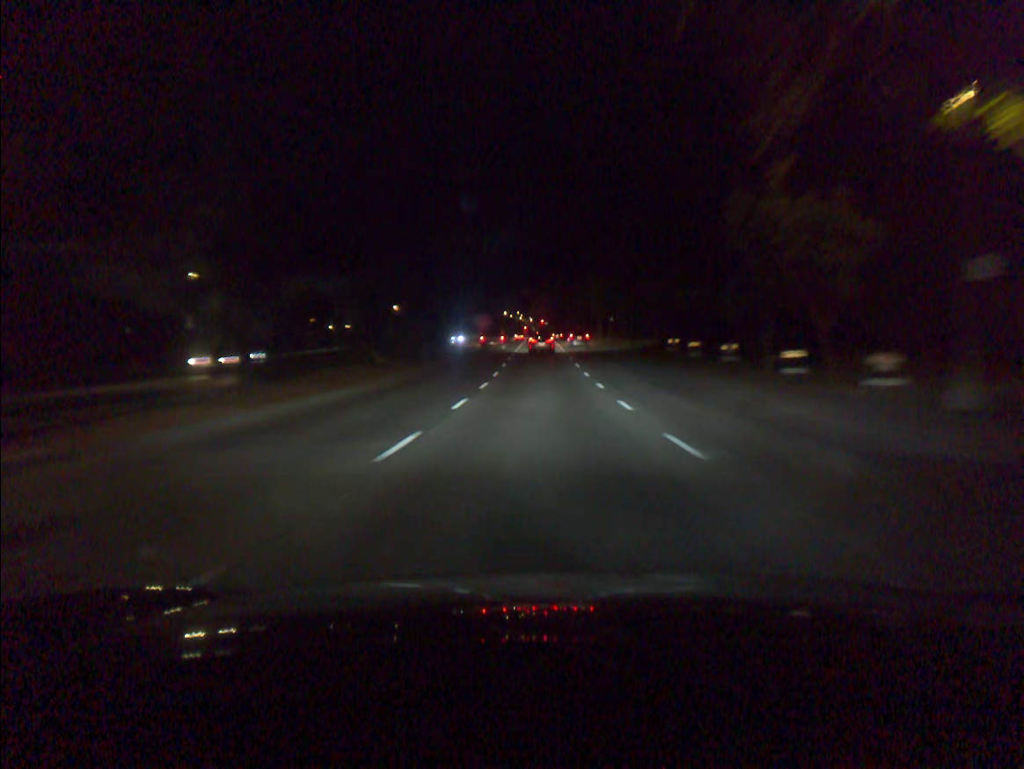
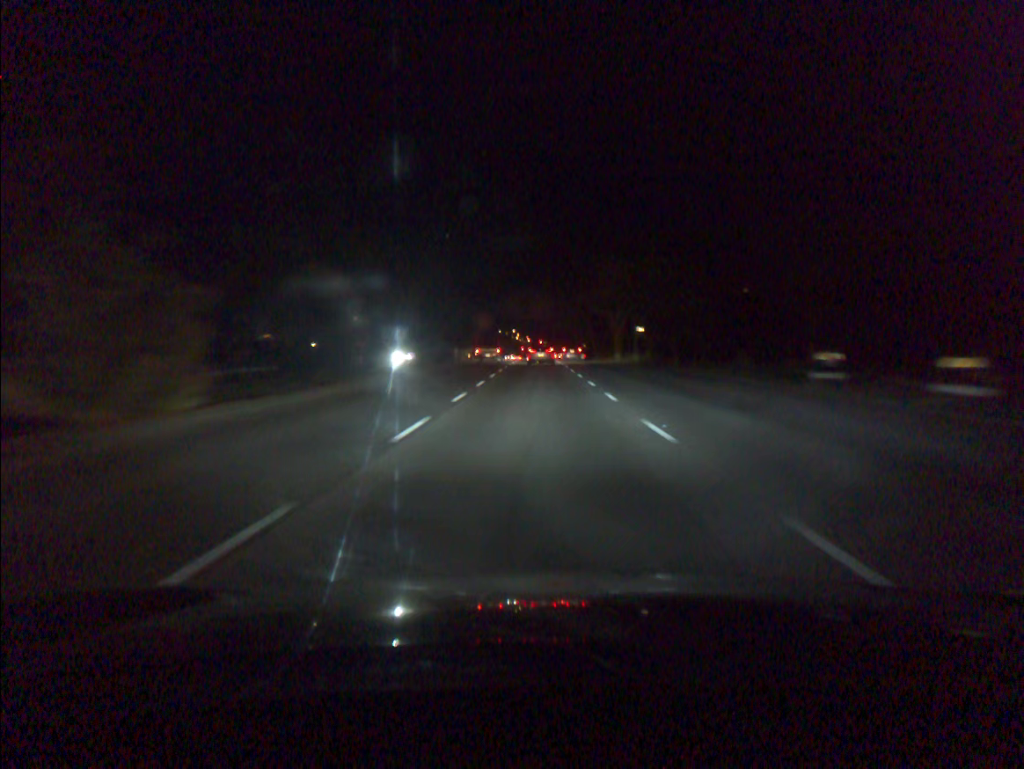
(0.0, +27.3) m; 0°
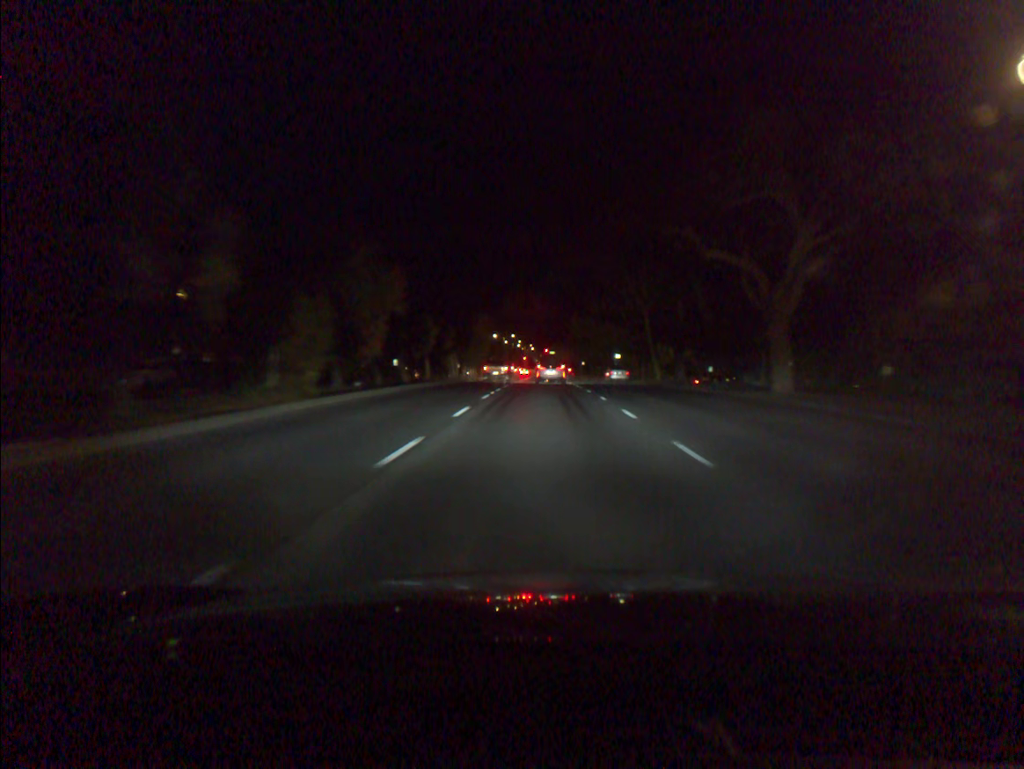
(-0.4, +52.1) m; 0°
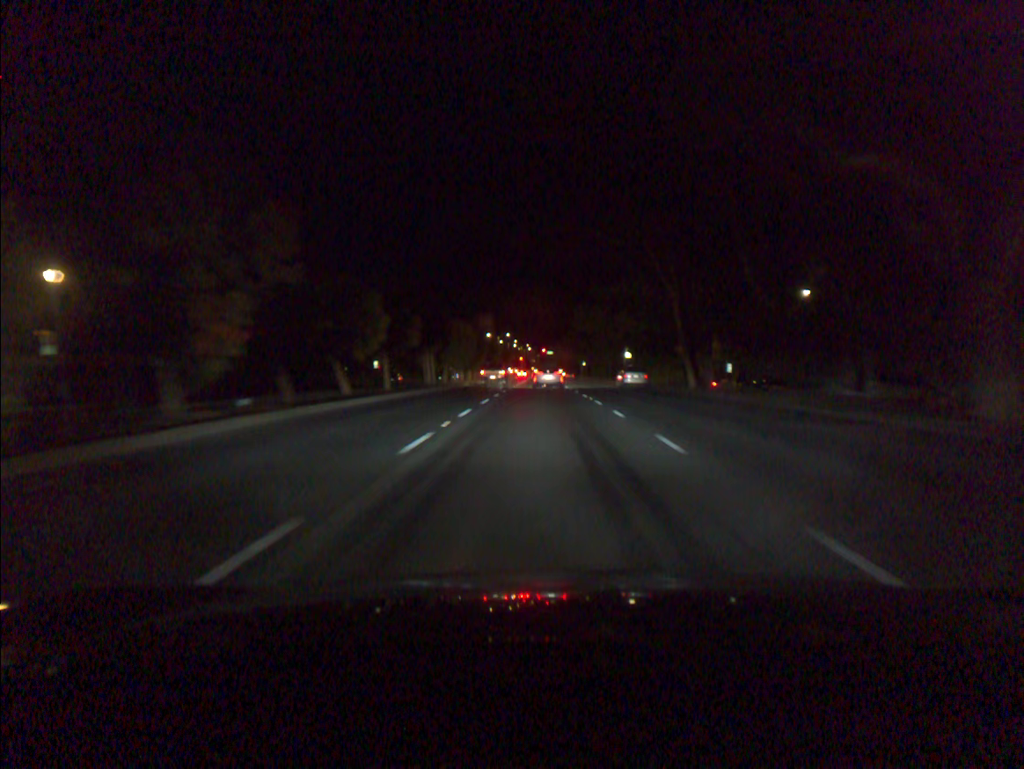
(0.0, +13.1) m; 0°
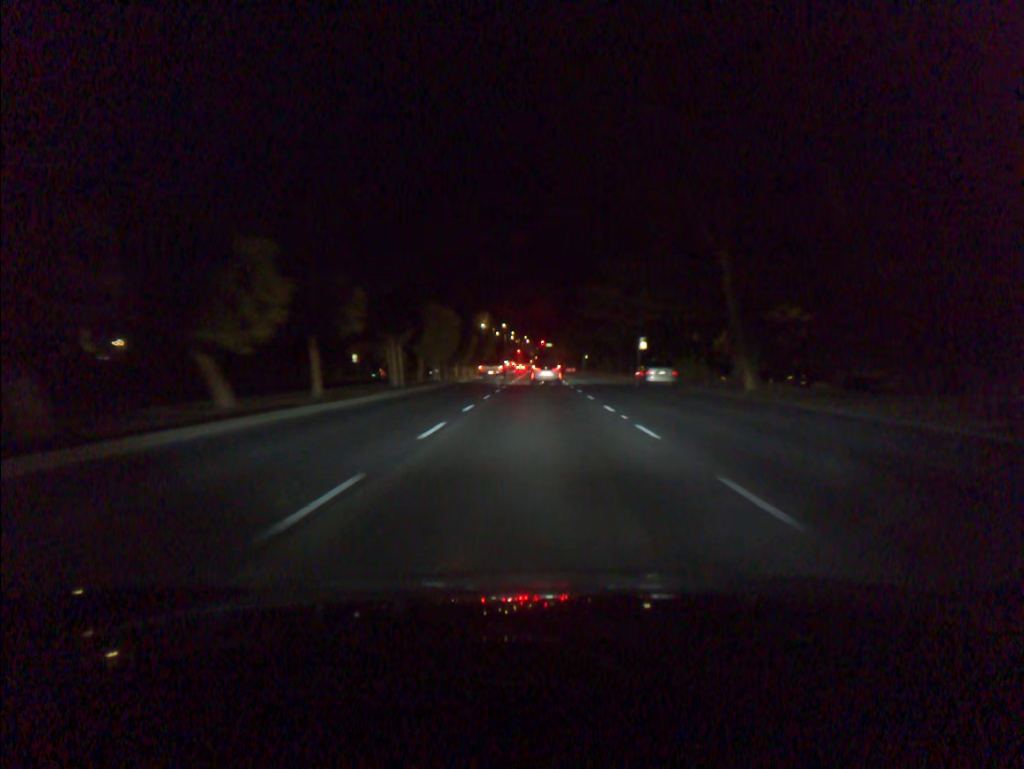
(0.0, +12.0) m; 0°
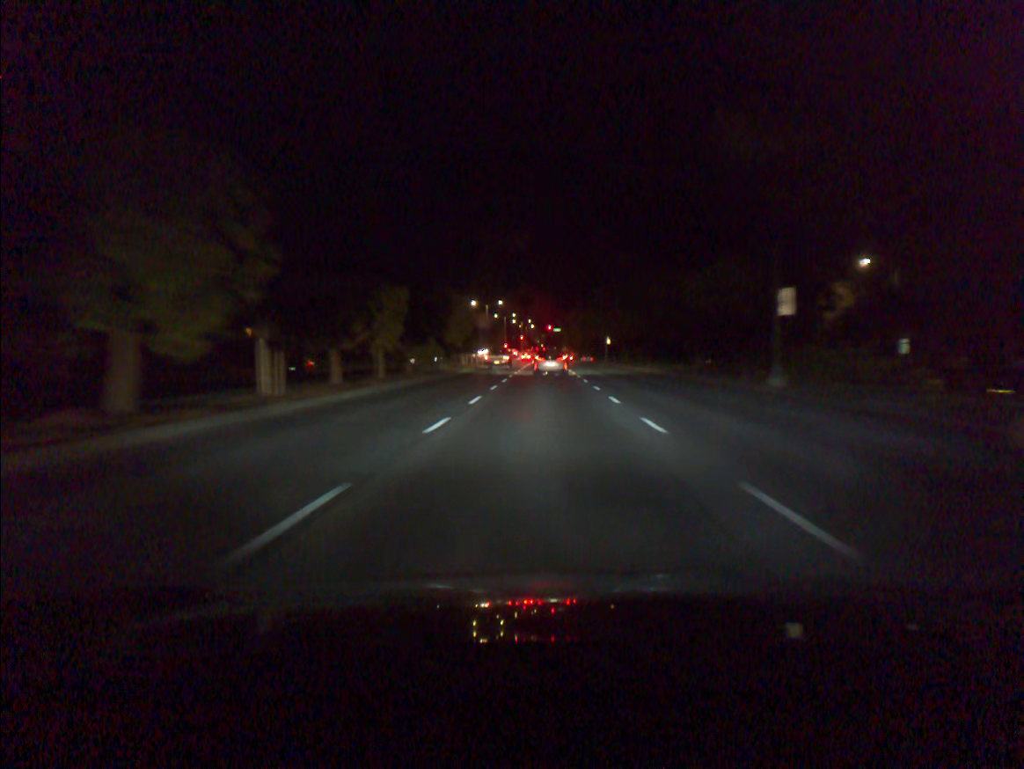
(-0.2, +36.4) m; -1°
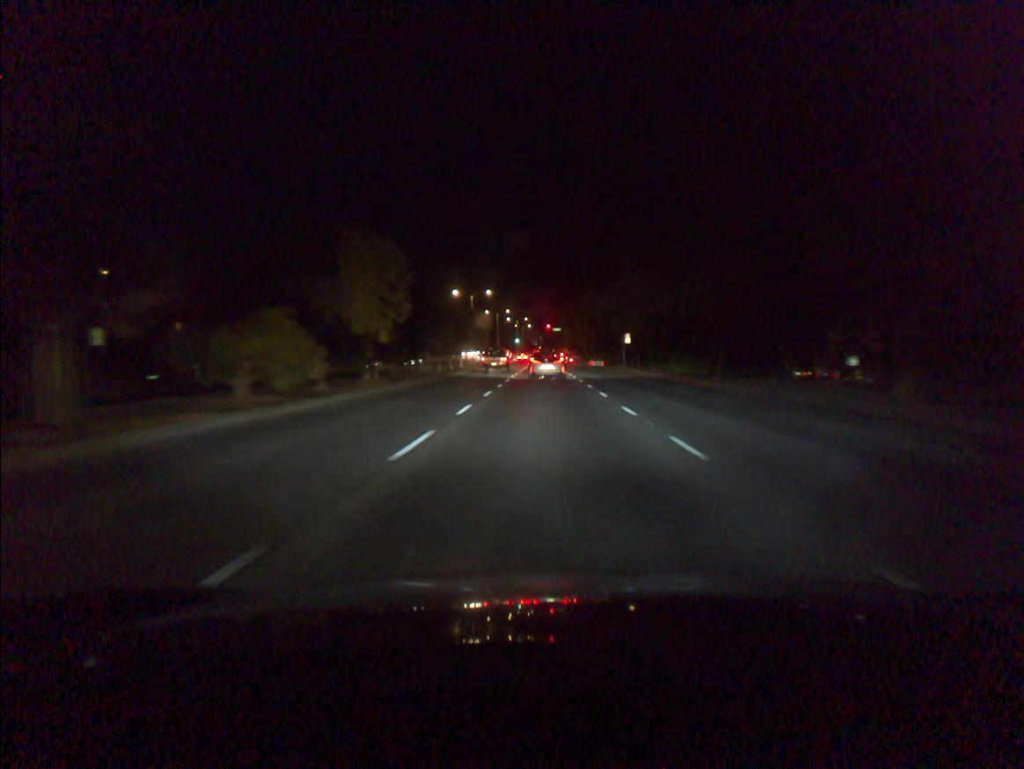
(0.0, +24.7) m; 0°
